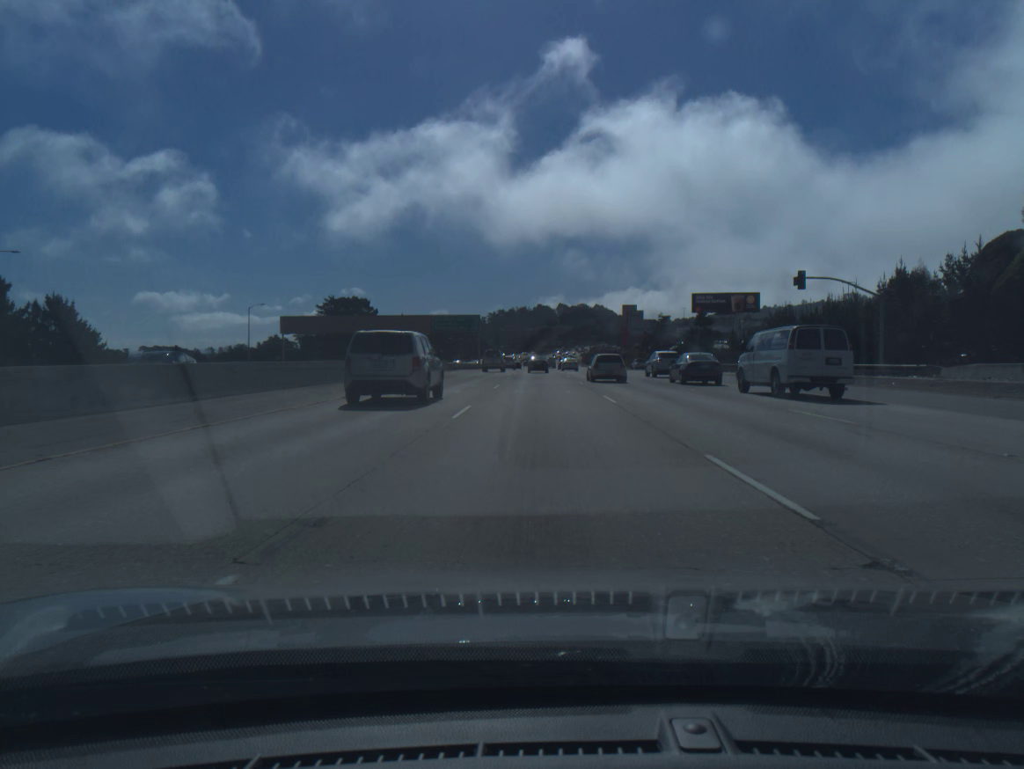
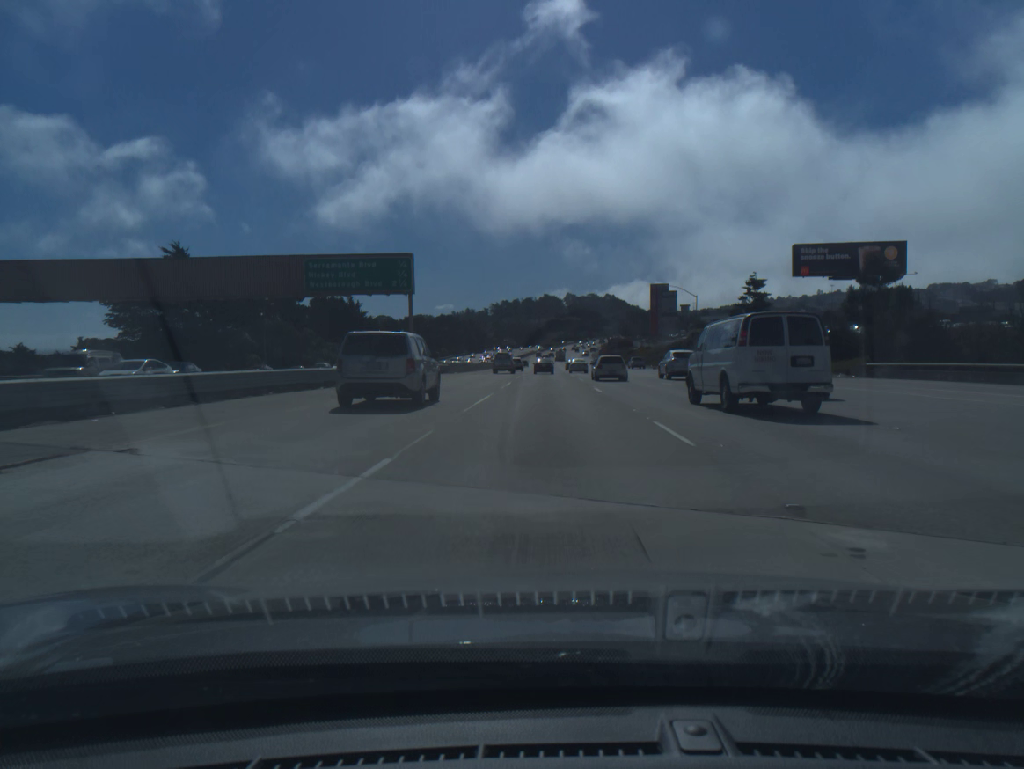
(-0.4, +68.2) m; -1°
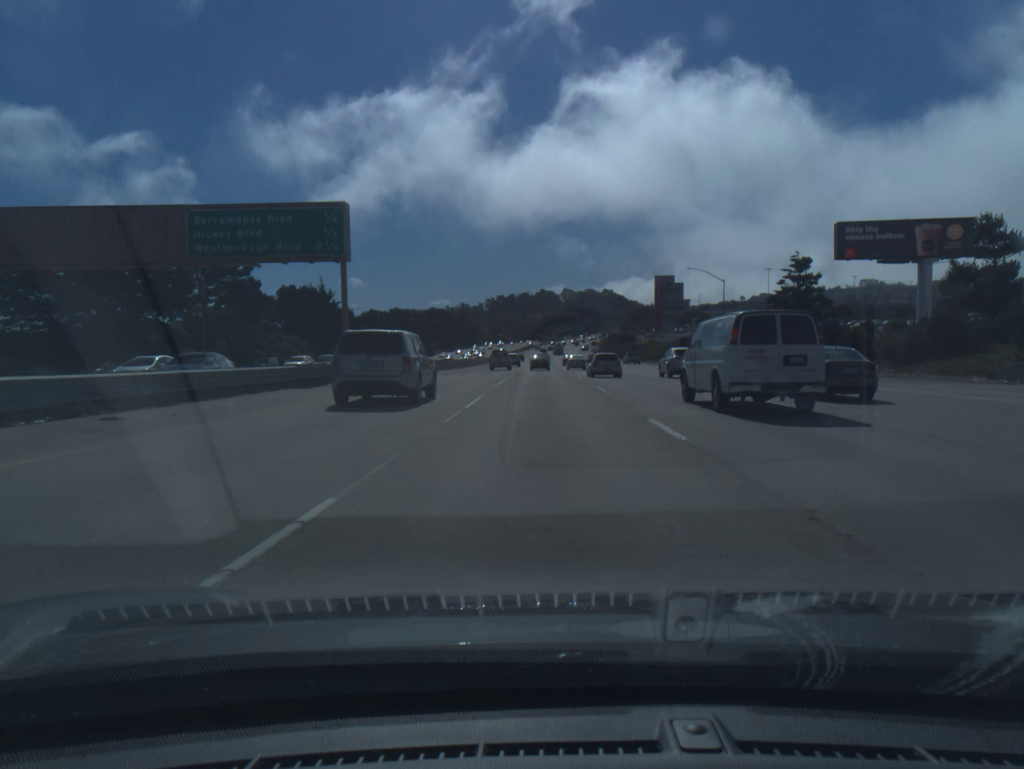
(0.0, +17.2) m; 0°
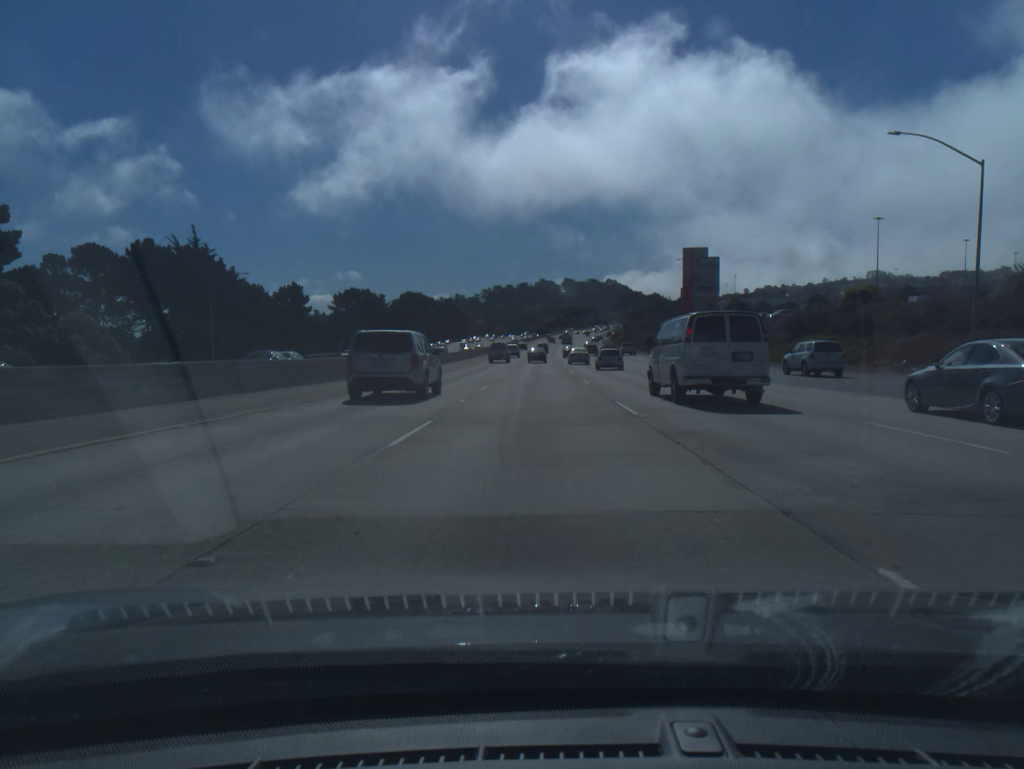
(+0.1, +51.4) m; 0°
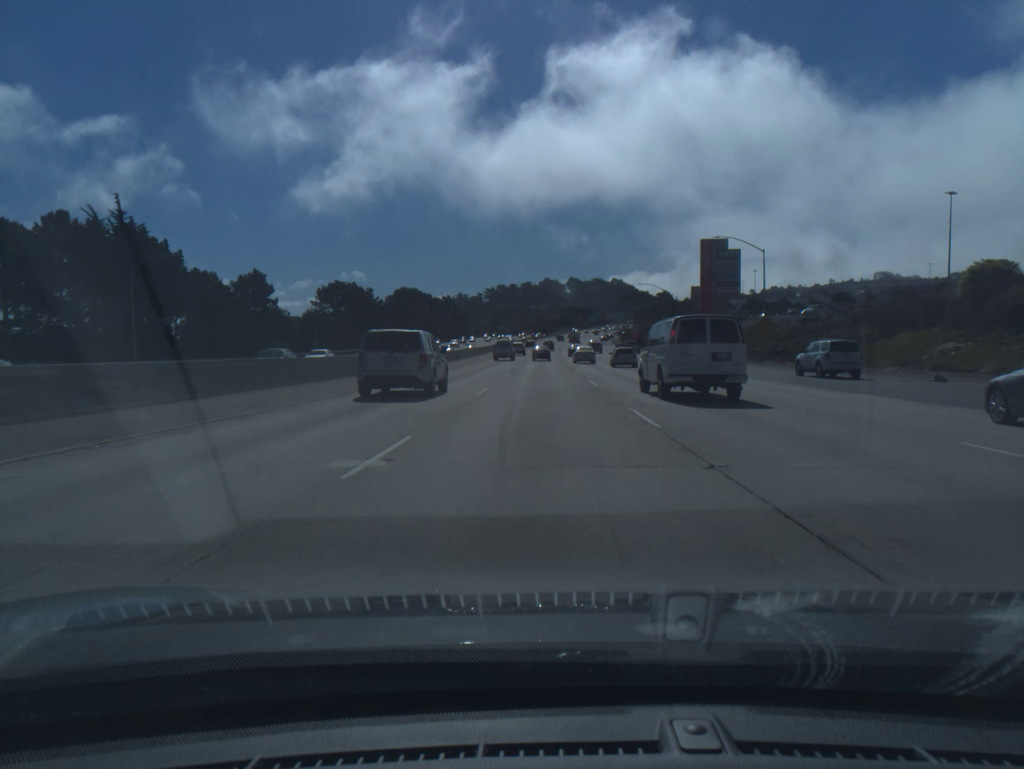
(0.0, +17.1) m; 0°
